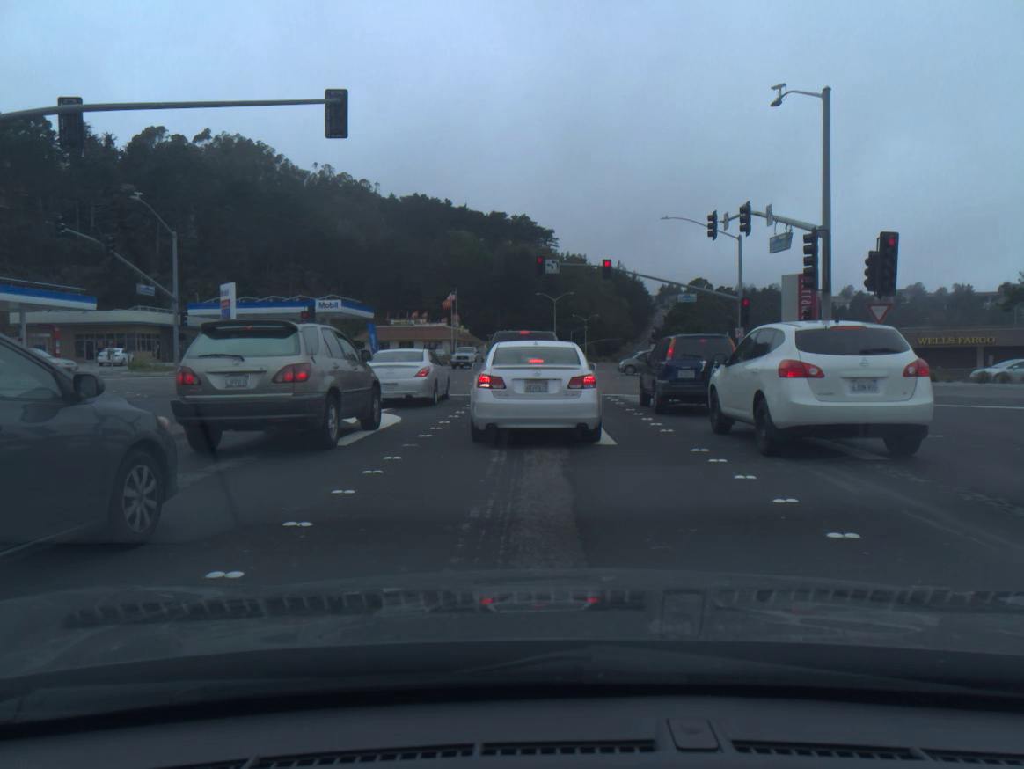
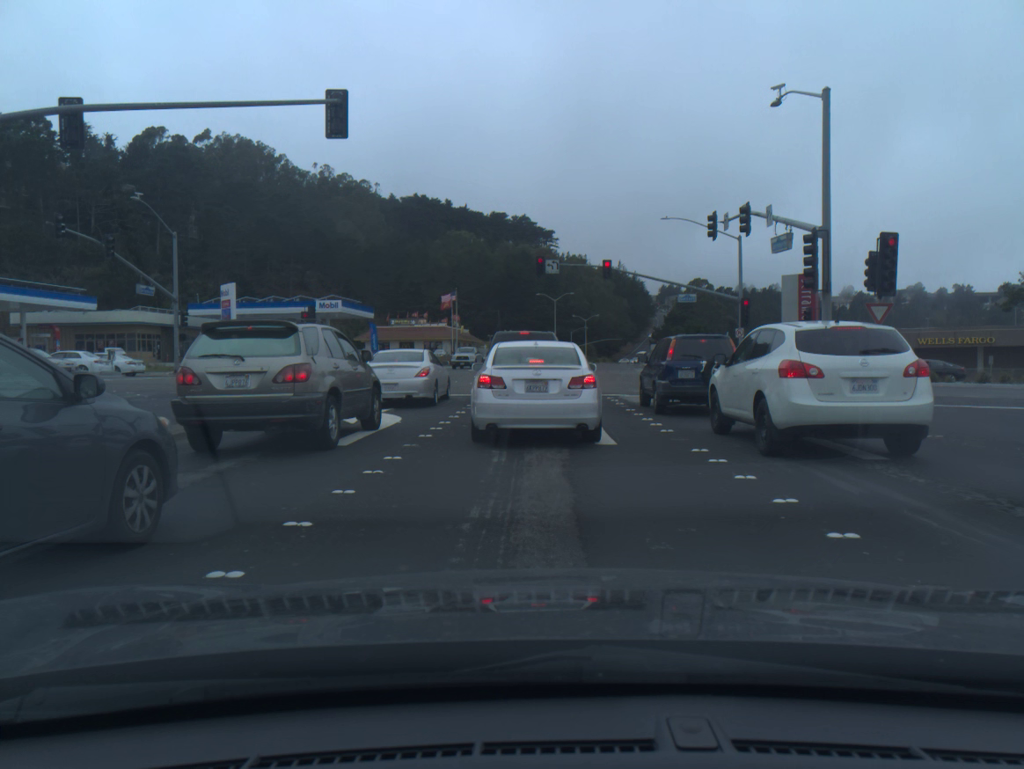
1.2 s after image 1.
(0.0, 0.0) m; 0°
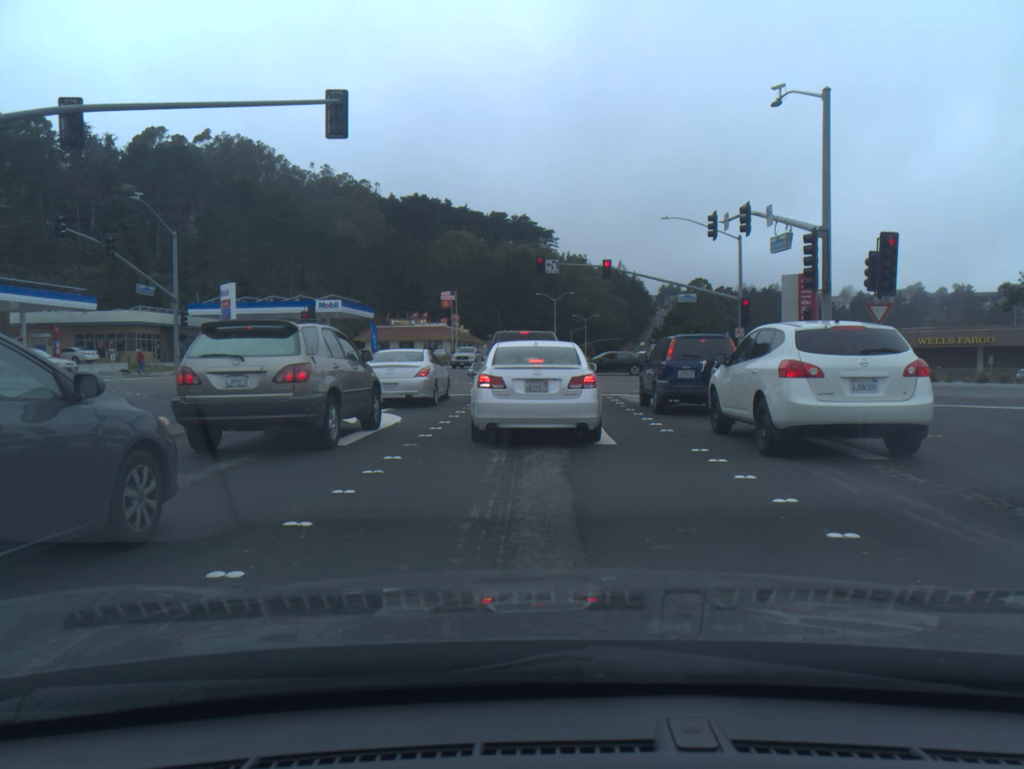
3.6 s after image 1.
(0.0, 0.0) m; 0°
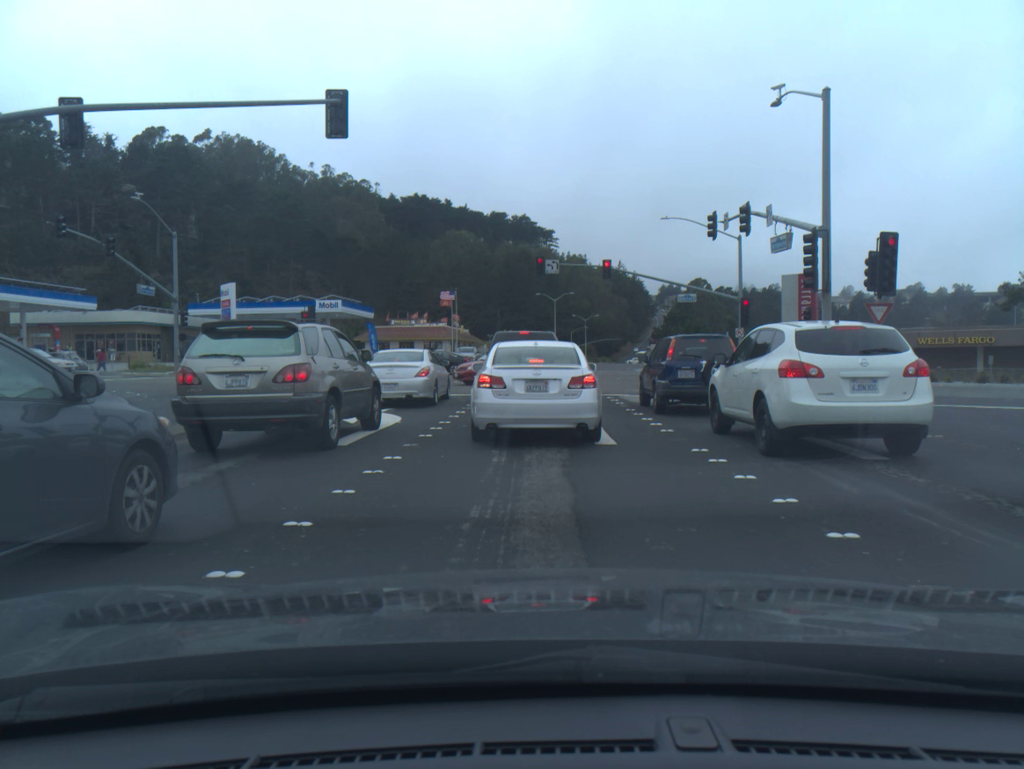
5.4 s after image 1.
(0.0, 0.0) m; 0°
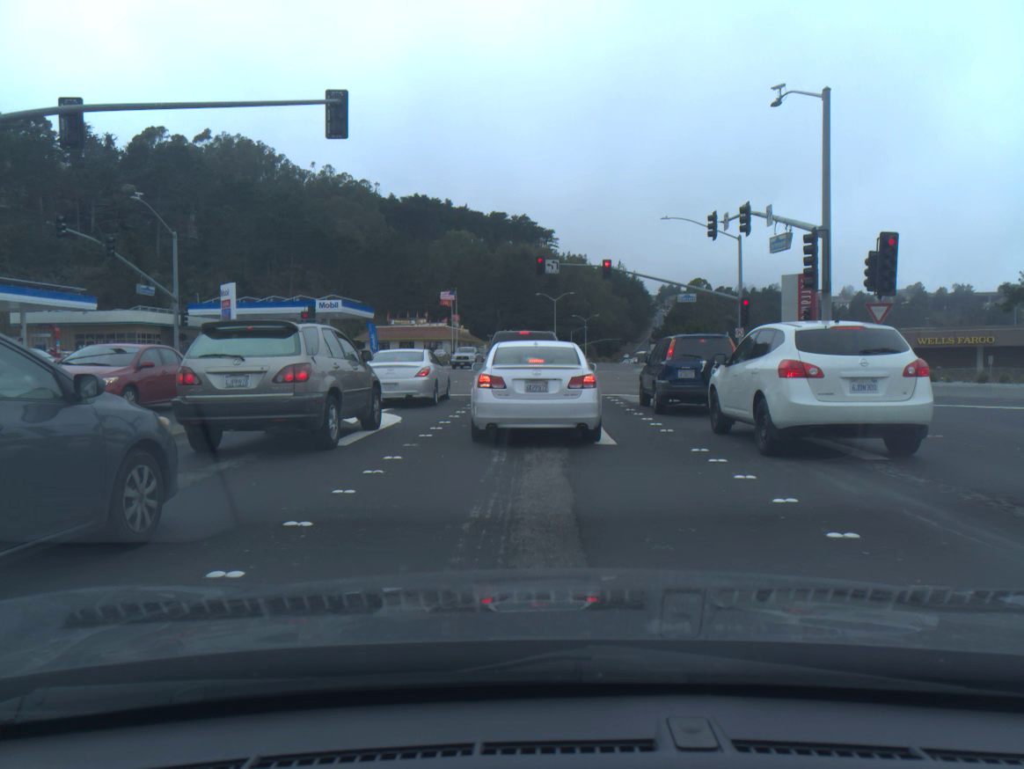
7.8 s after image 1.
(0.0, 0.0) m; 0°
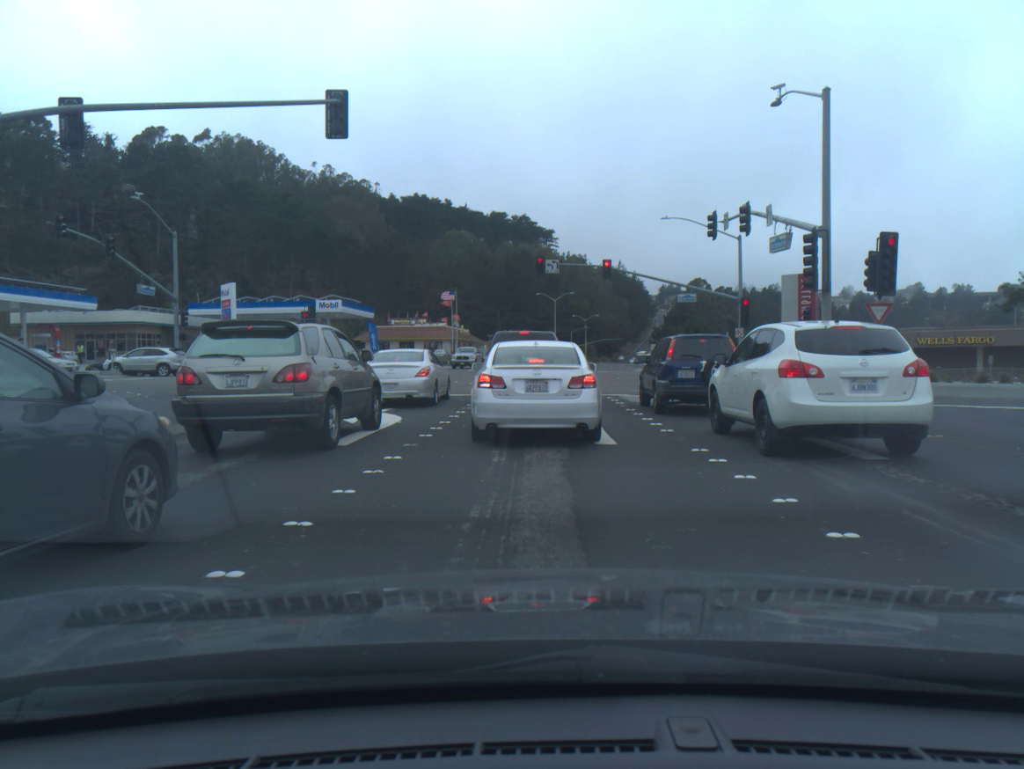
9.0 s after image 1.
(0.0, 0.0) m; 0°
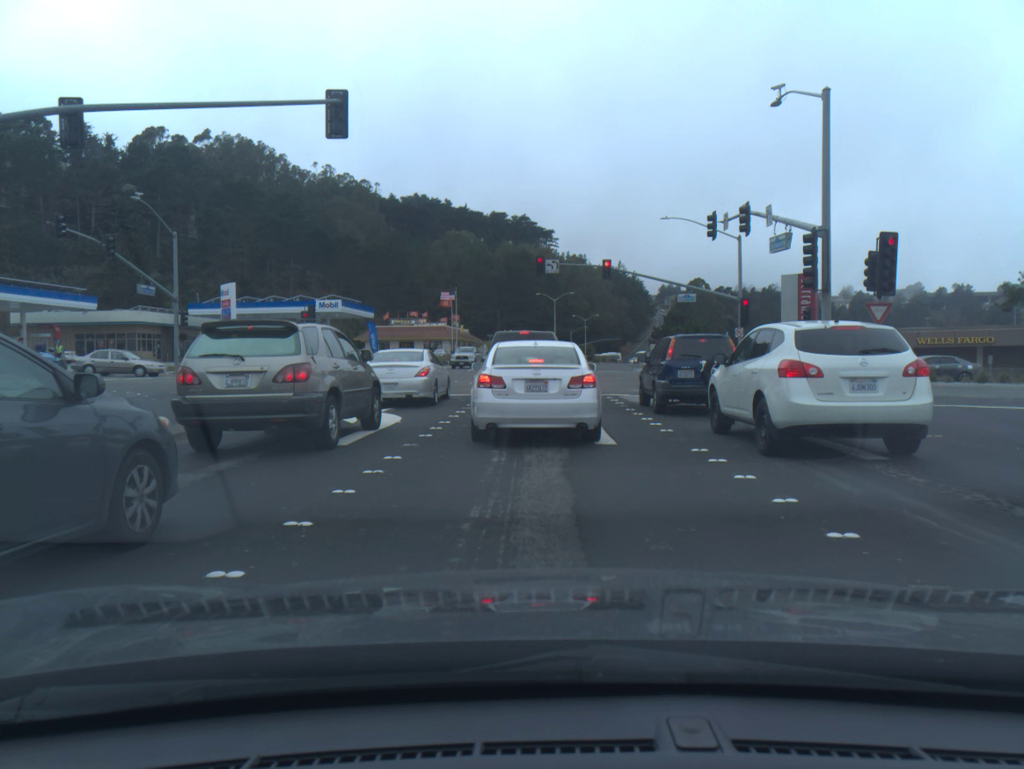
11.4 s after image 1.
(0.0, 0.0) m; 0°
